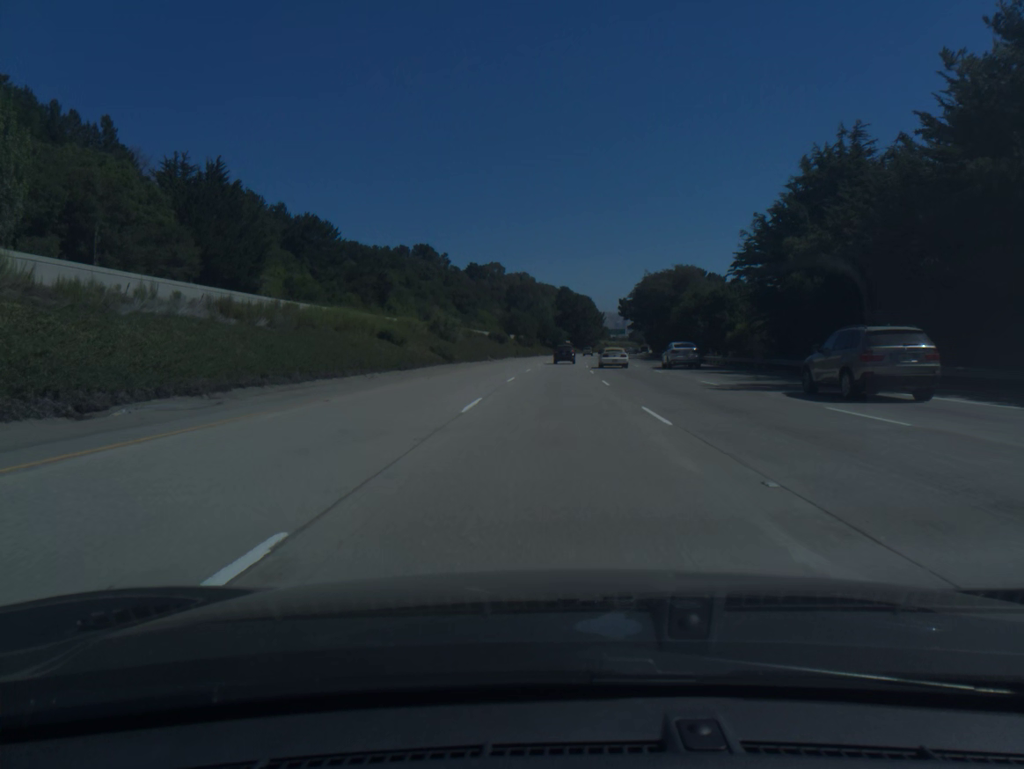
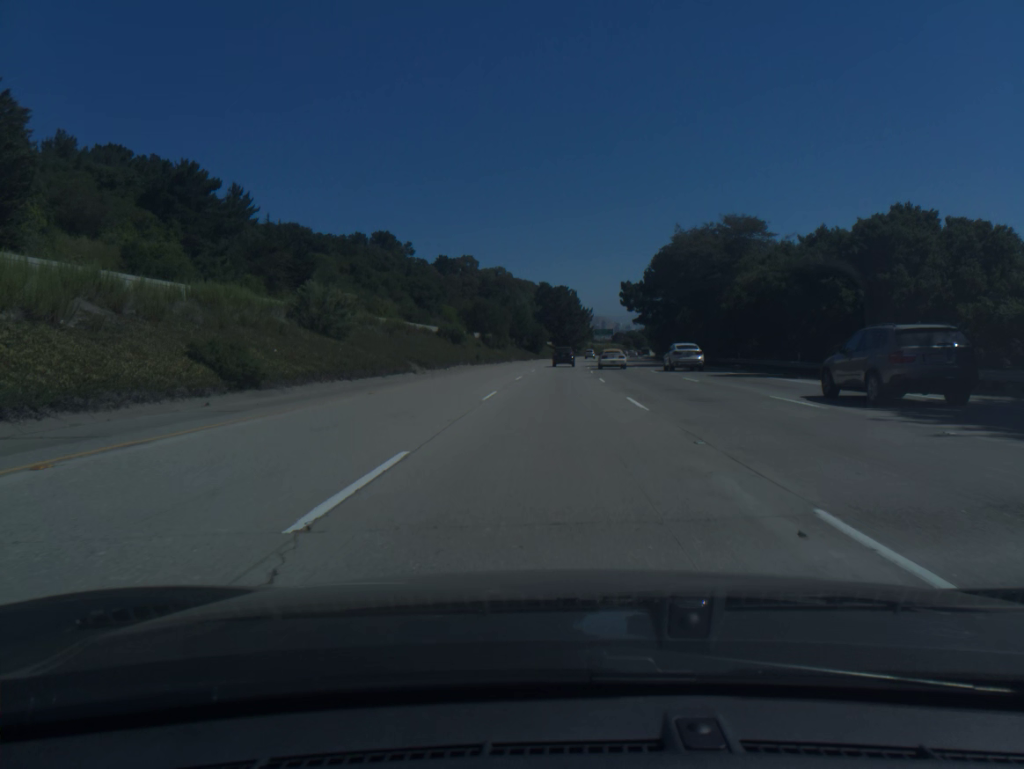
(+0.5, +39.7) m; +1°
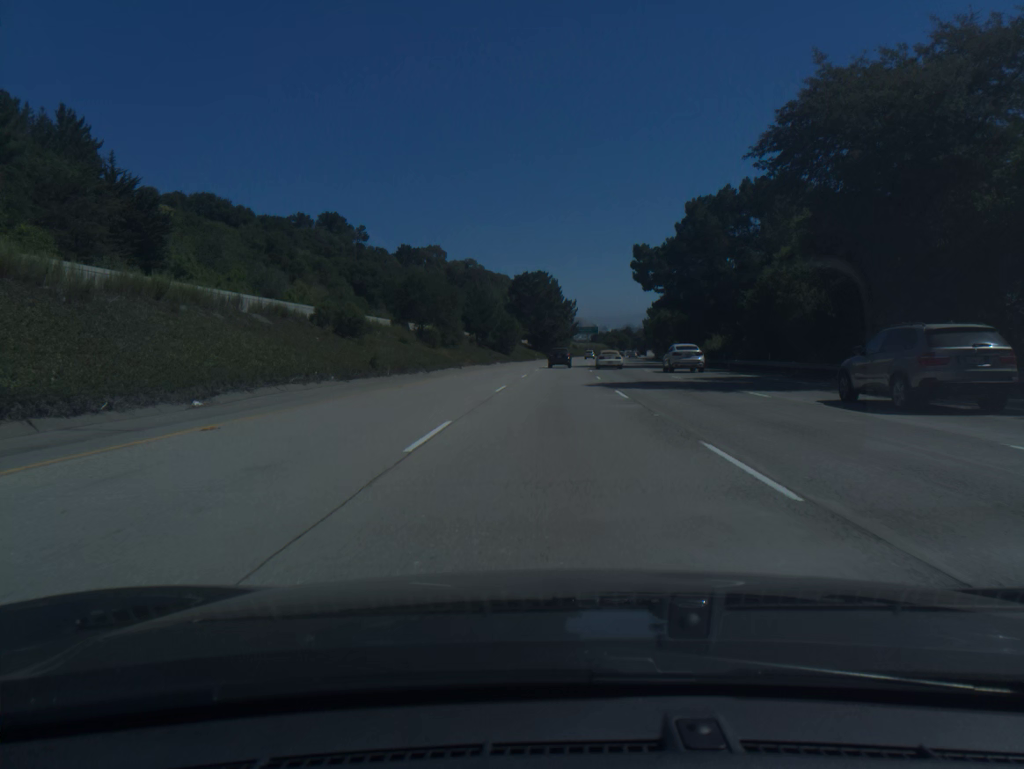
(+0.6, +39.7) m; +2°
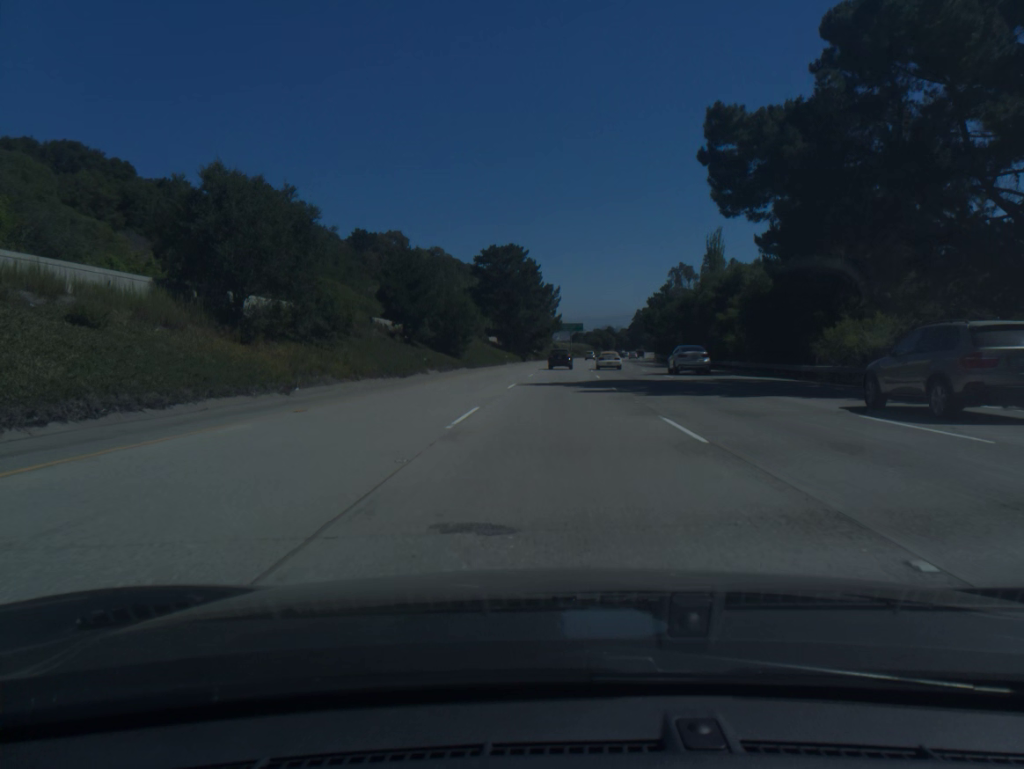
(+0.6, +39.7) m; +2°
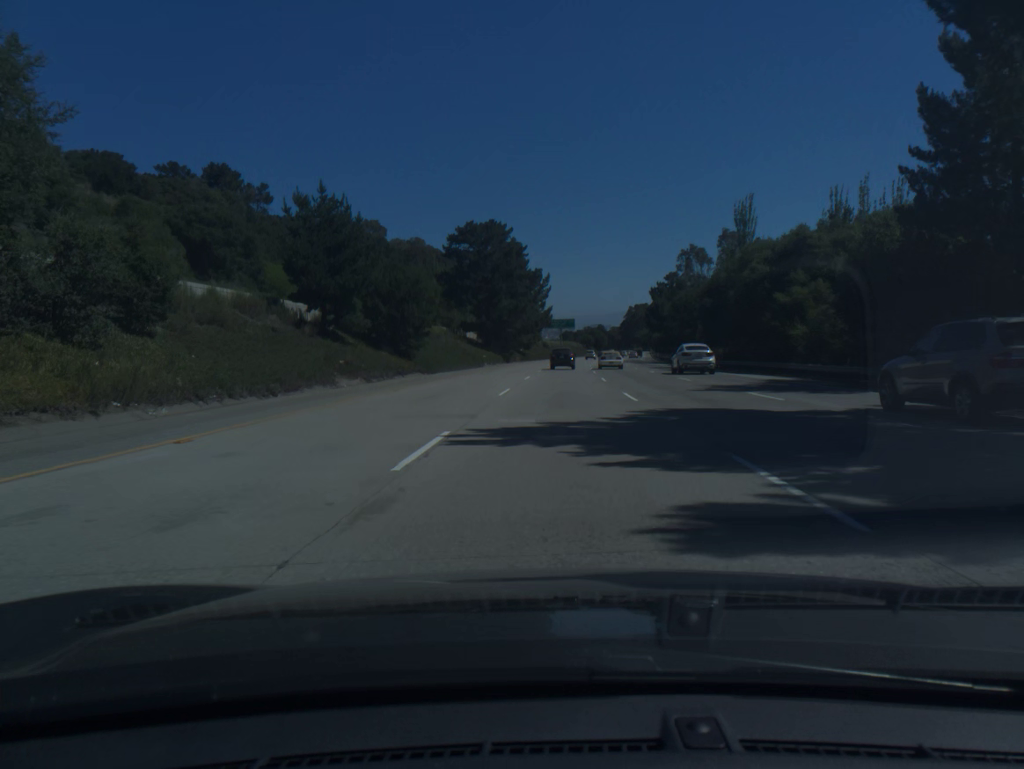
(+0.1, +19.8) m; +1°
